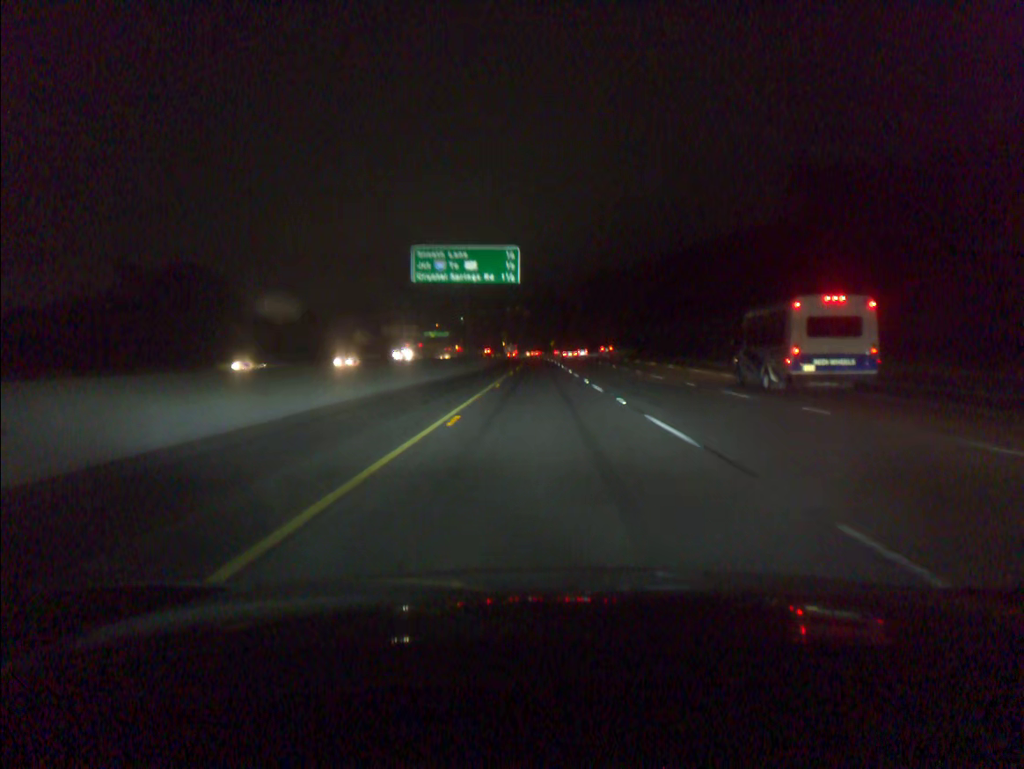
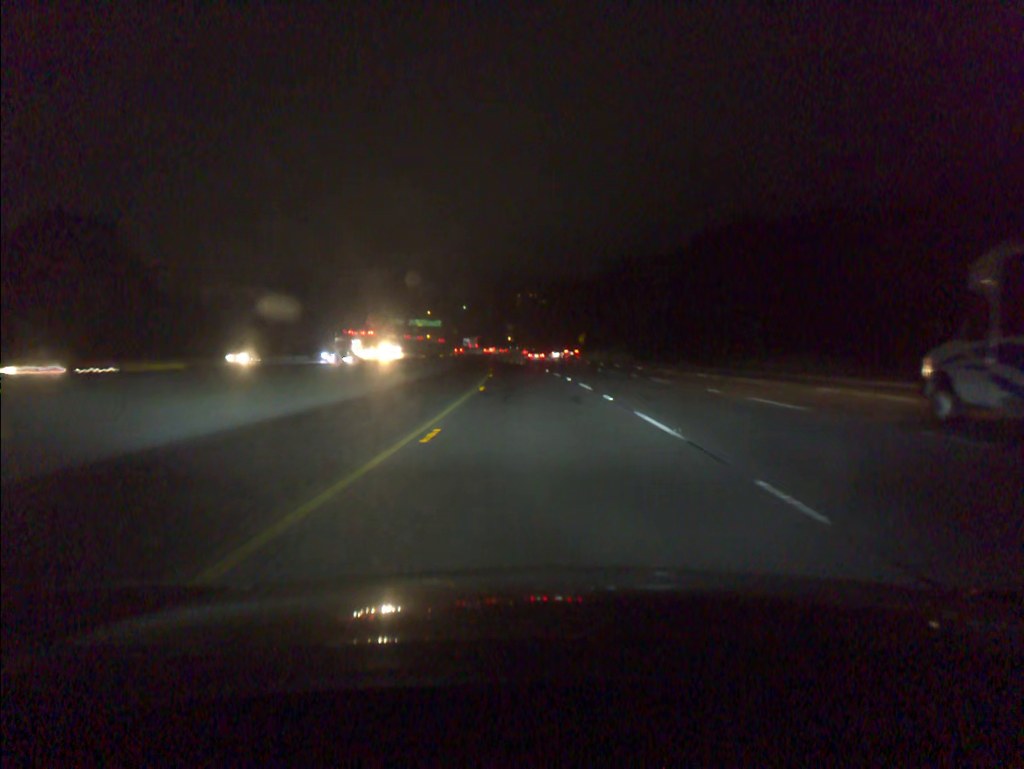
(-0.4, +104.7) m; -1°
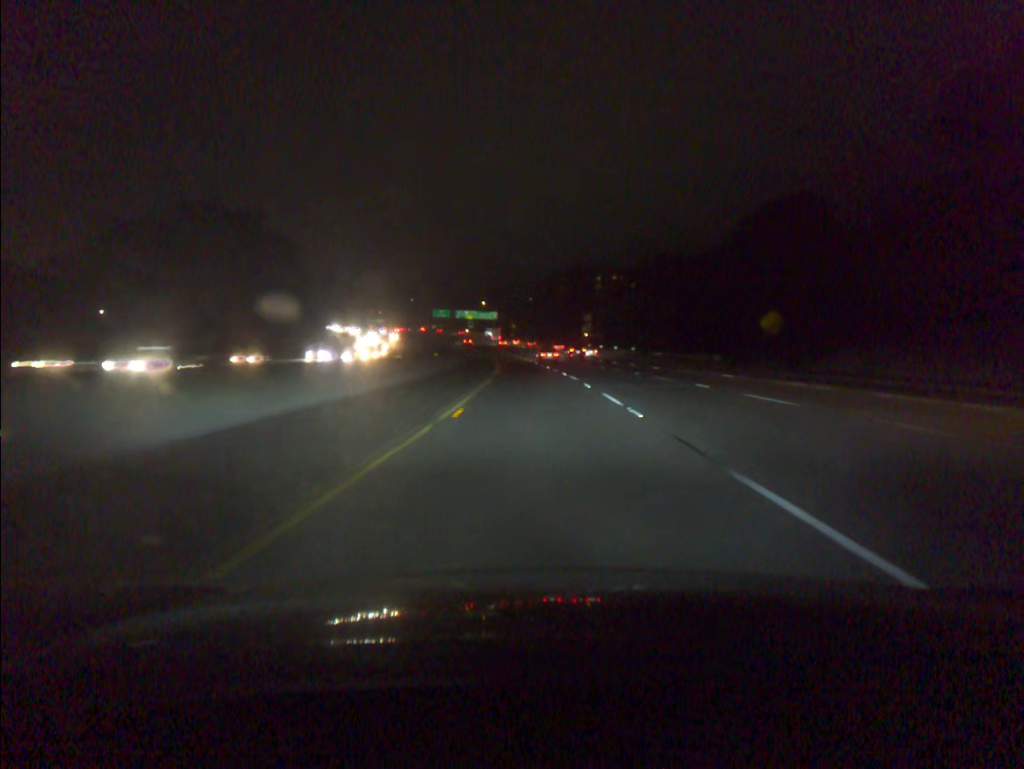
(-3.6, +83.6) m; -5°
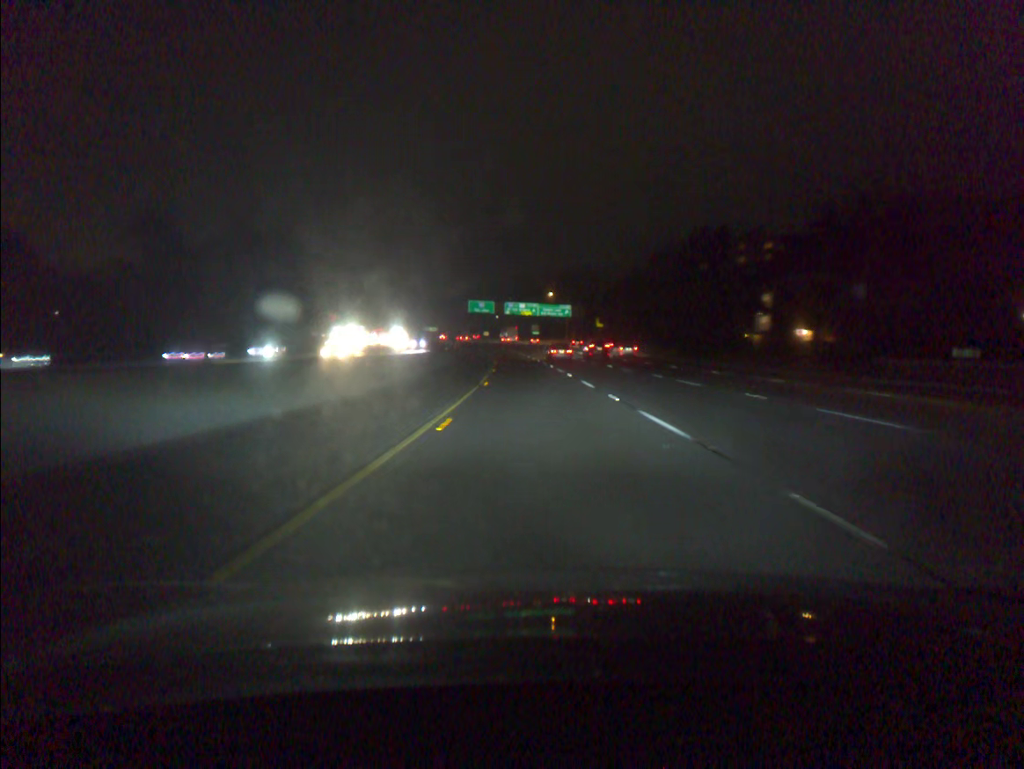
(-4.8, +104.7) m; -6°
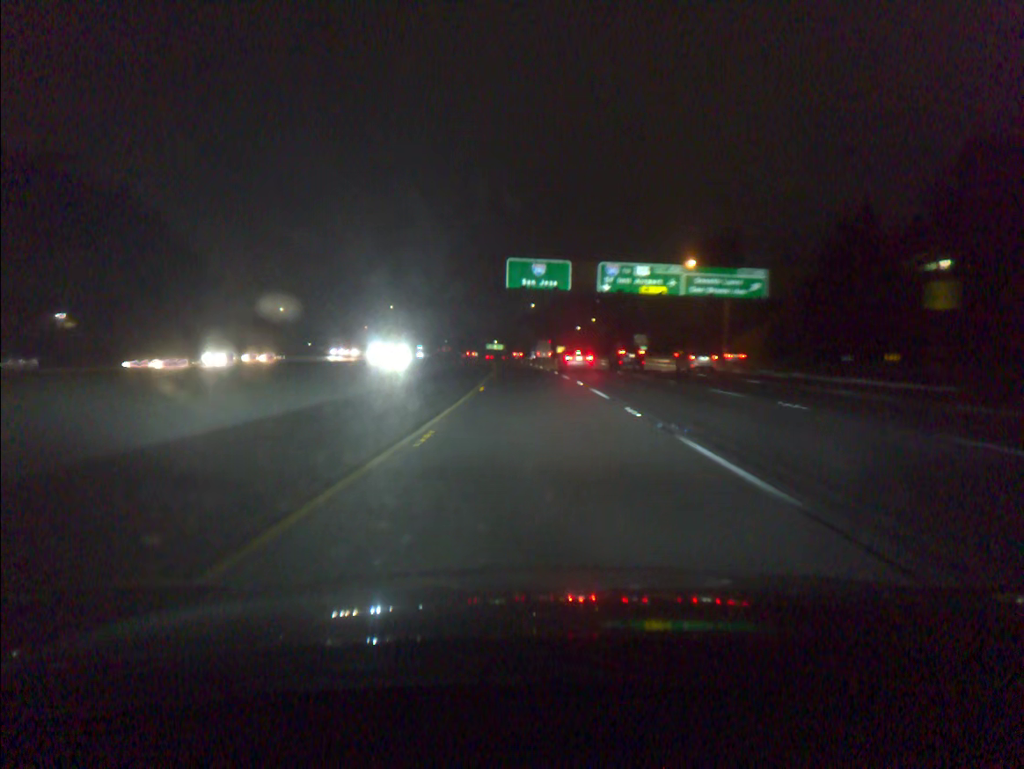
(-5.3, +104.1) m; -6°
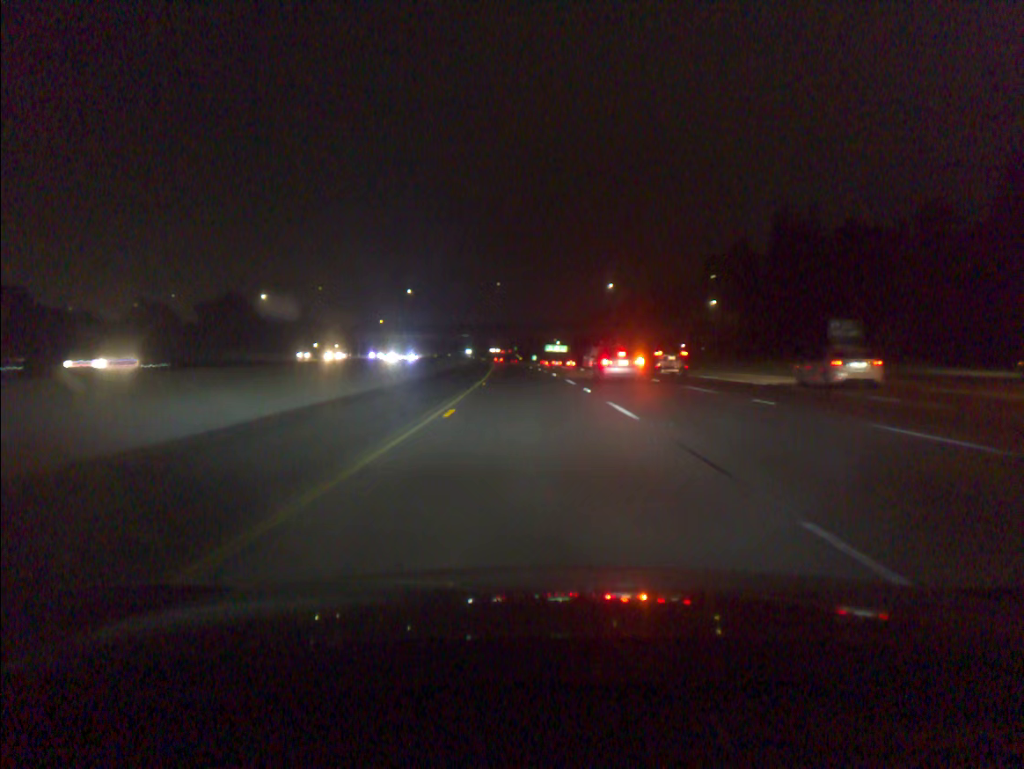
(-3.2, +82.8) m; -5°
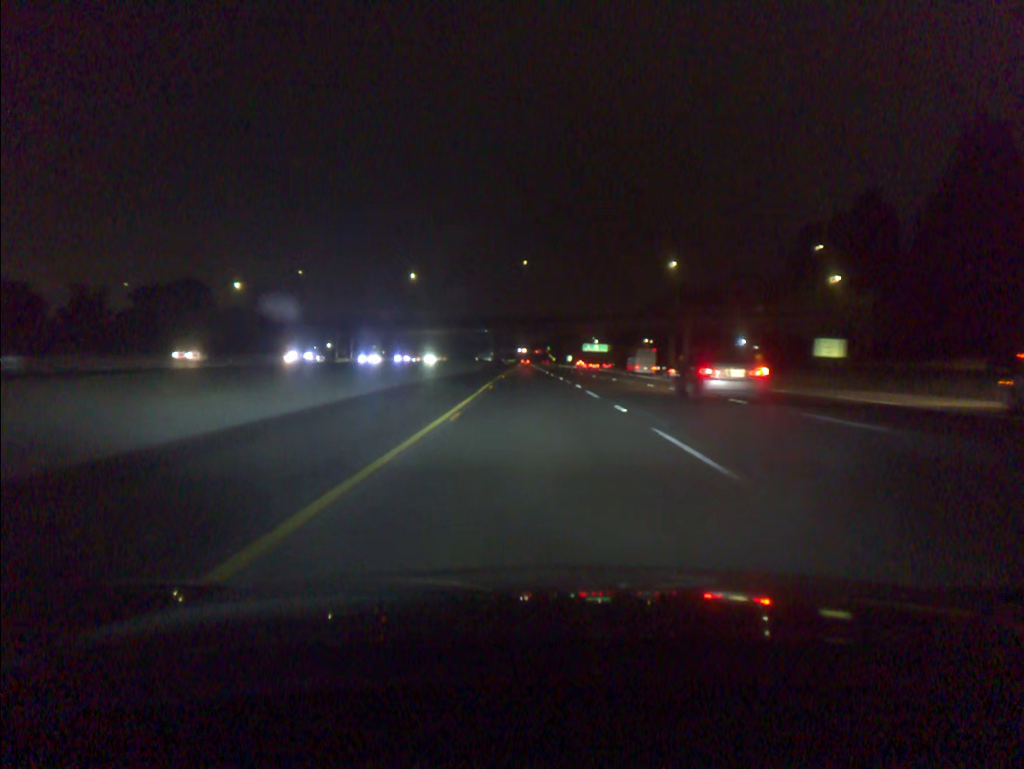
(-0.9, +41.6) m; -2°
